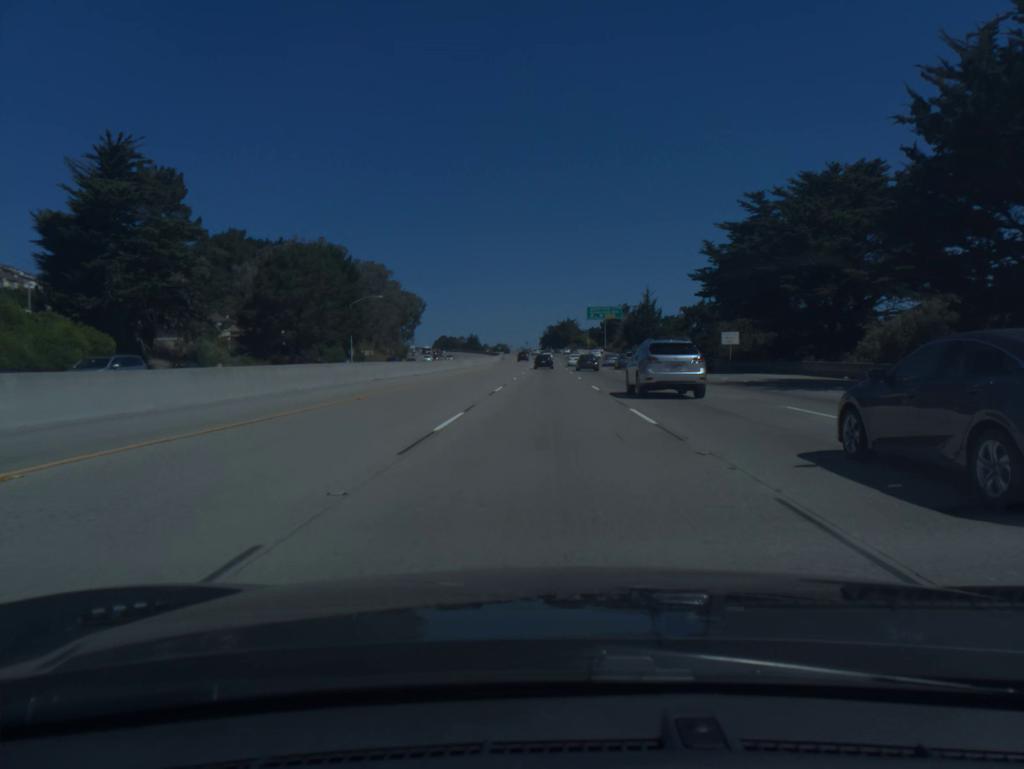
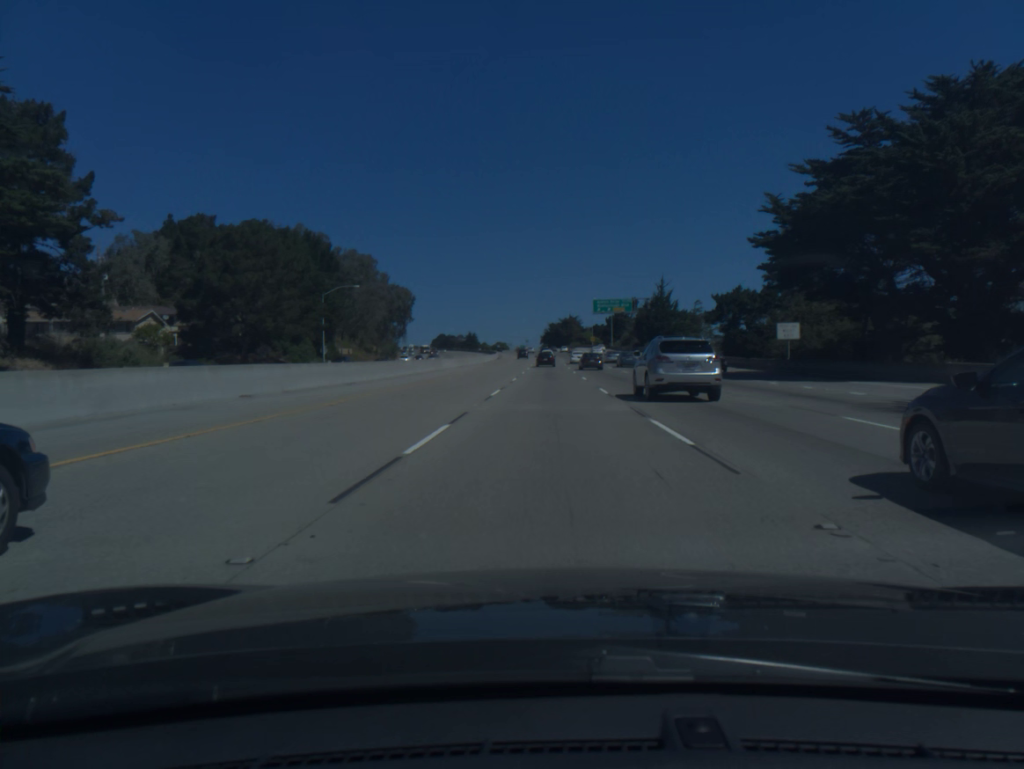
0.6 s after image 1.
(0.0, +17.8) m; 0°
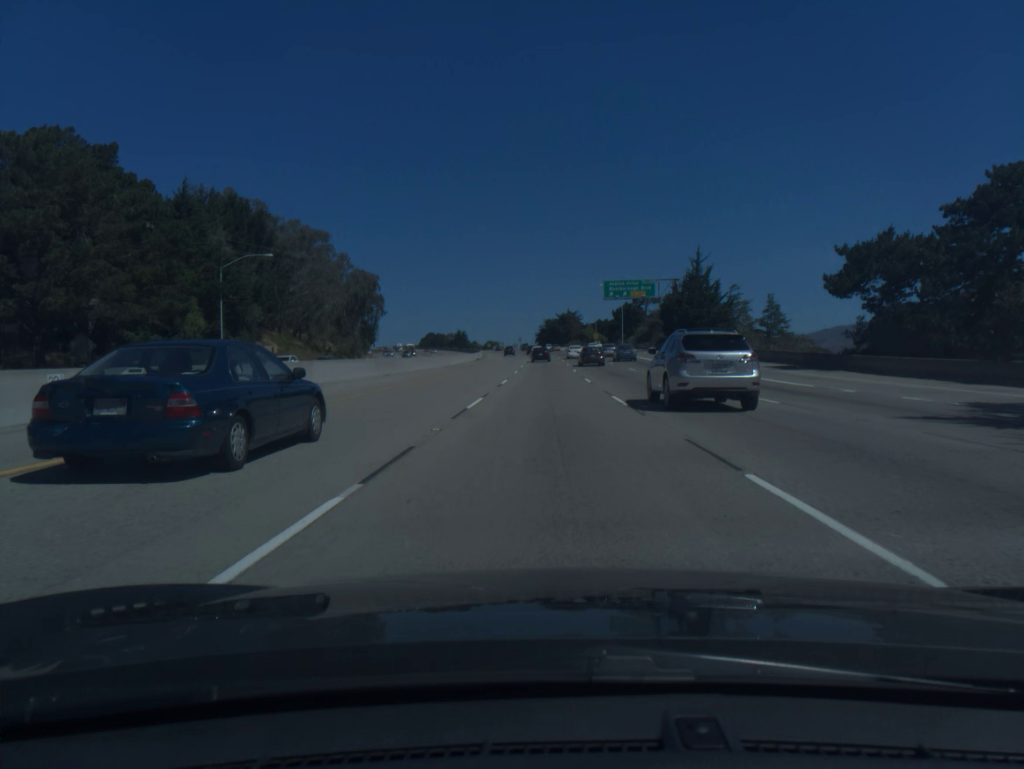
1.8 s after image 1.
(+0.1, +35.9) m; 0°
